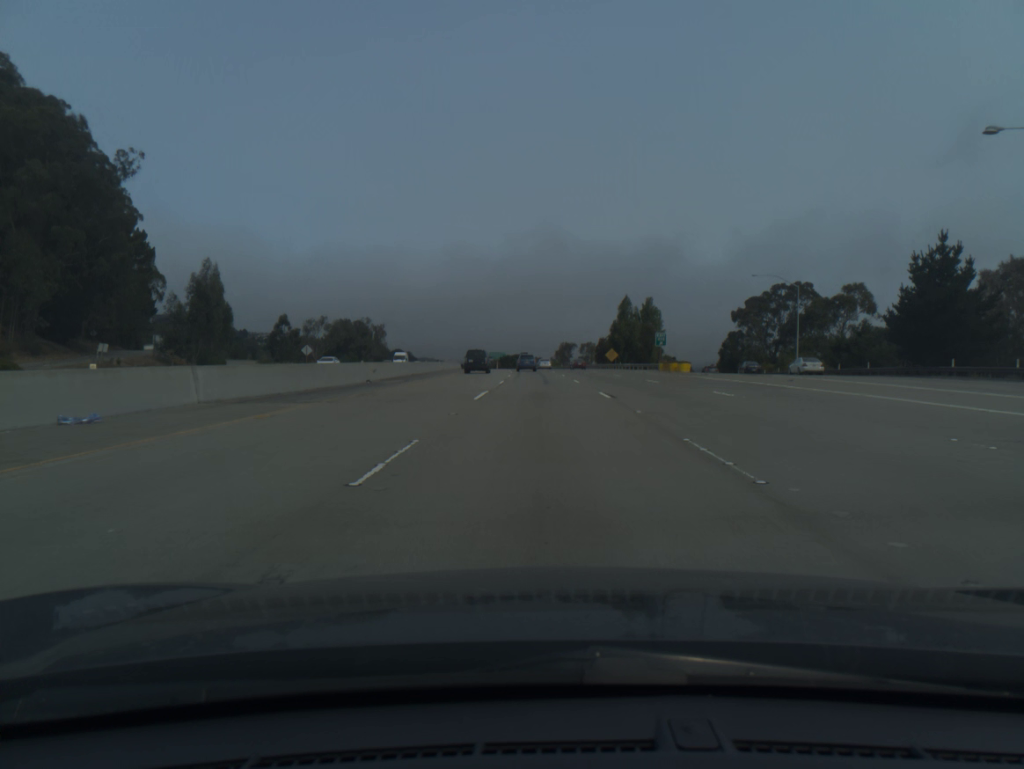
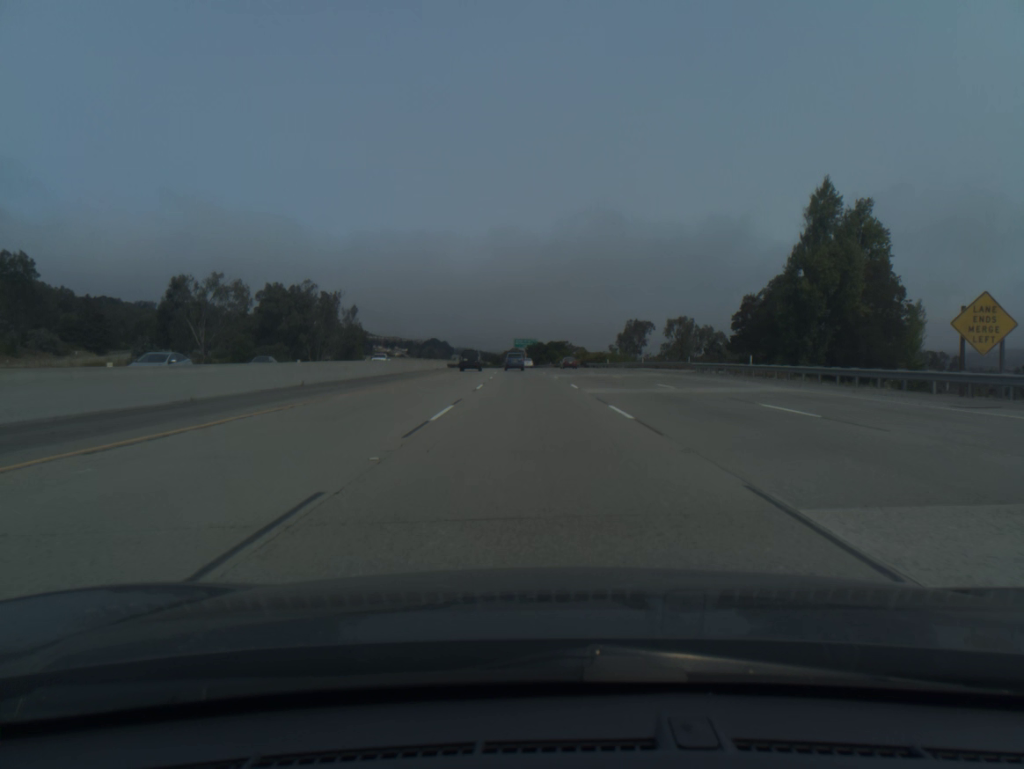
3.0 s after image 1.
(-1.8, +94.9) m; -3°
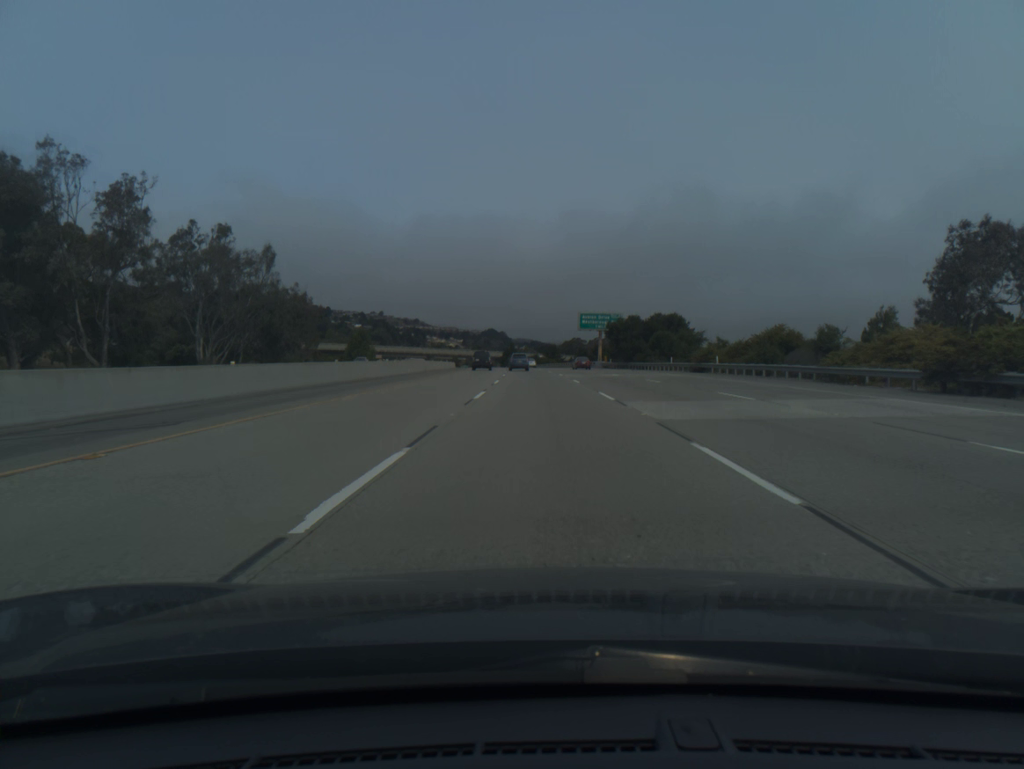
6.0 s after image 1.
(-3.8, +95.8) m; -4°
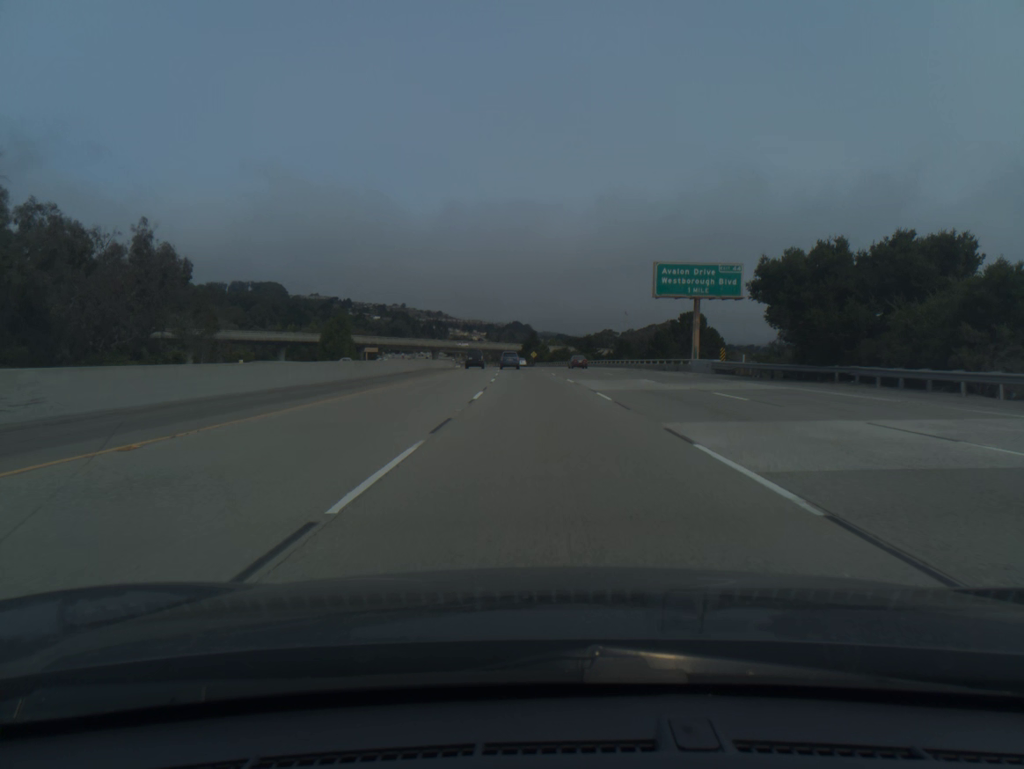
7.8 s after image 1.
(-1.0, +58.0) m; -2°
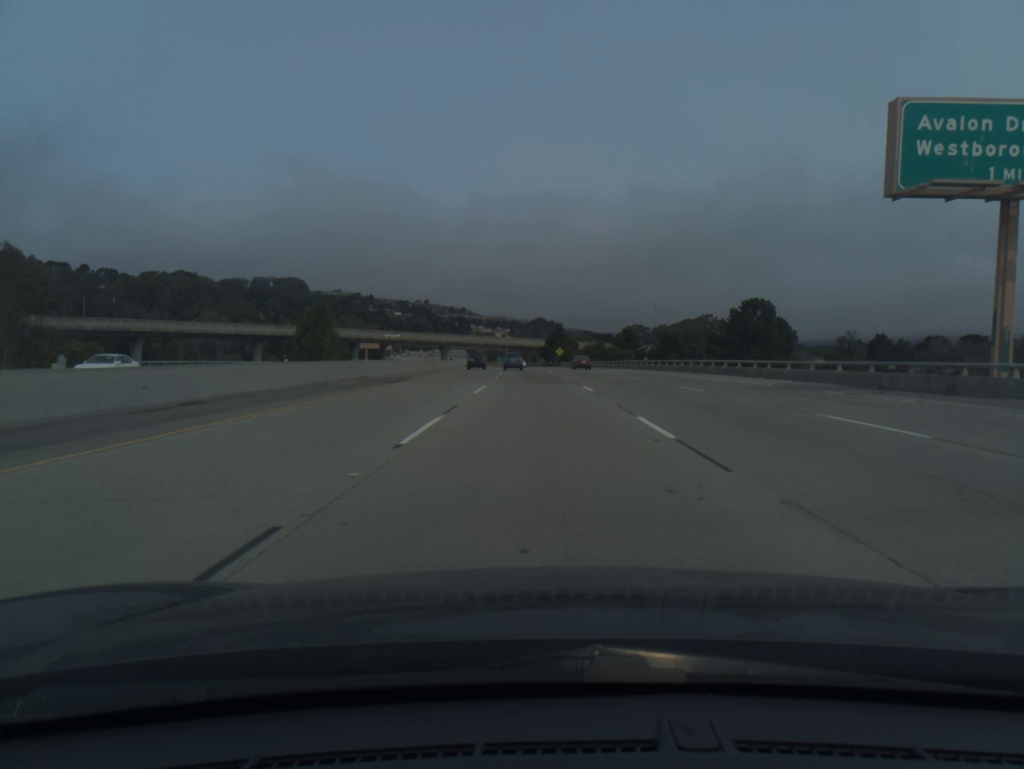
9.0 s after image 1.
(-0.5, +38.9) m; -2°
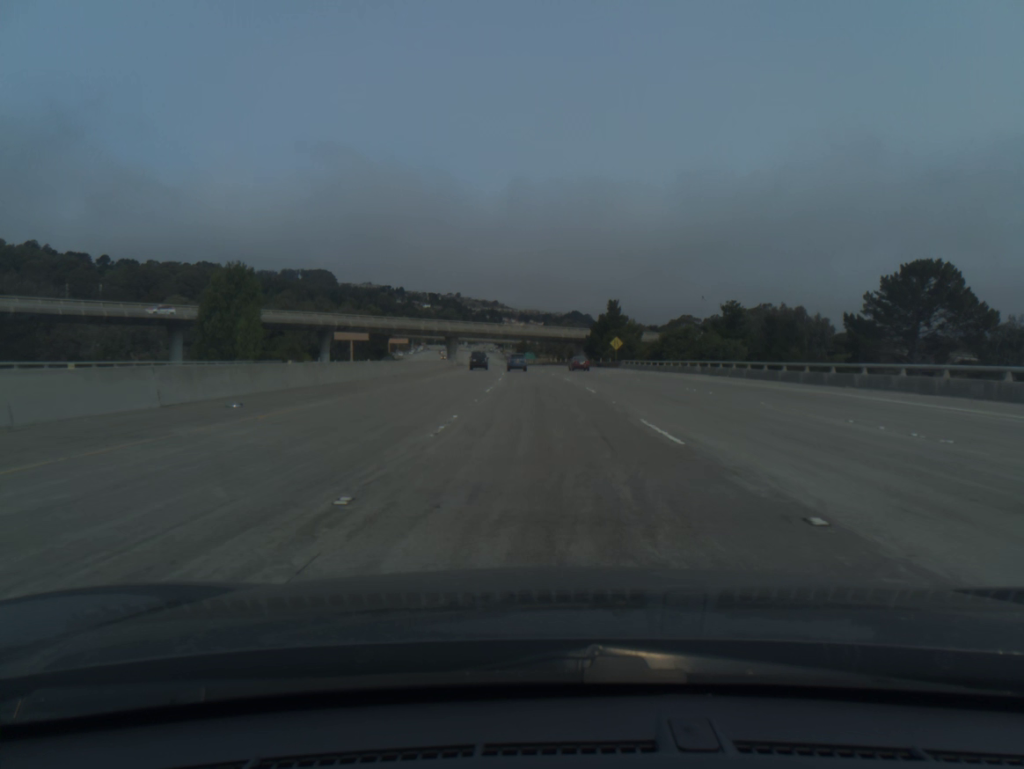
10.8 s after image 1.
(-1.3, +58.5) m; -2°
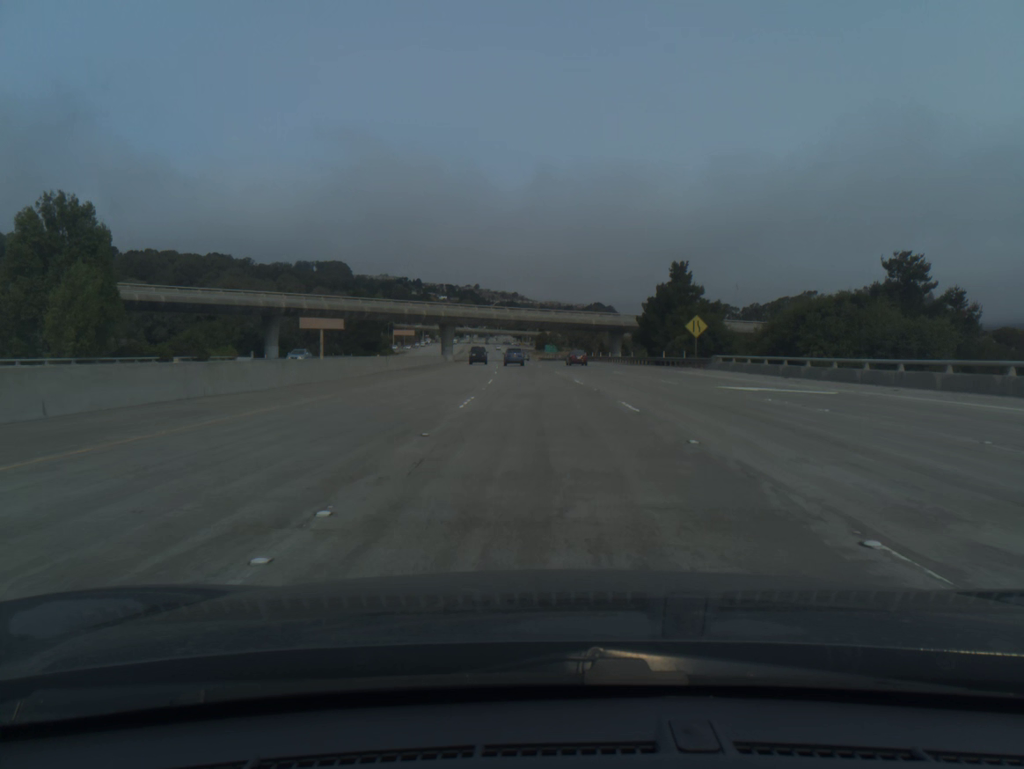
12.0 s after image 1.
(-0.6, +39.2) m; -2°
